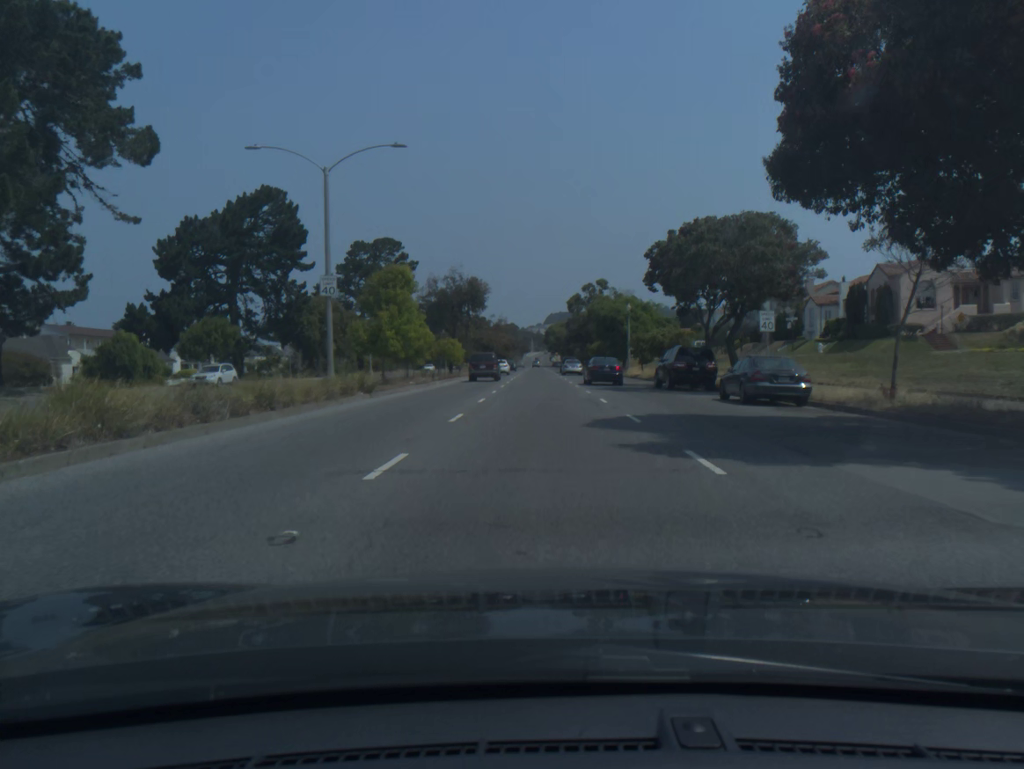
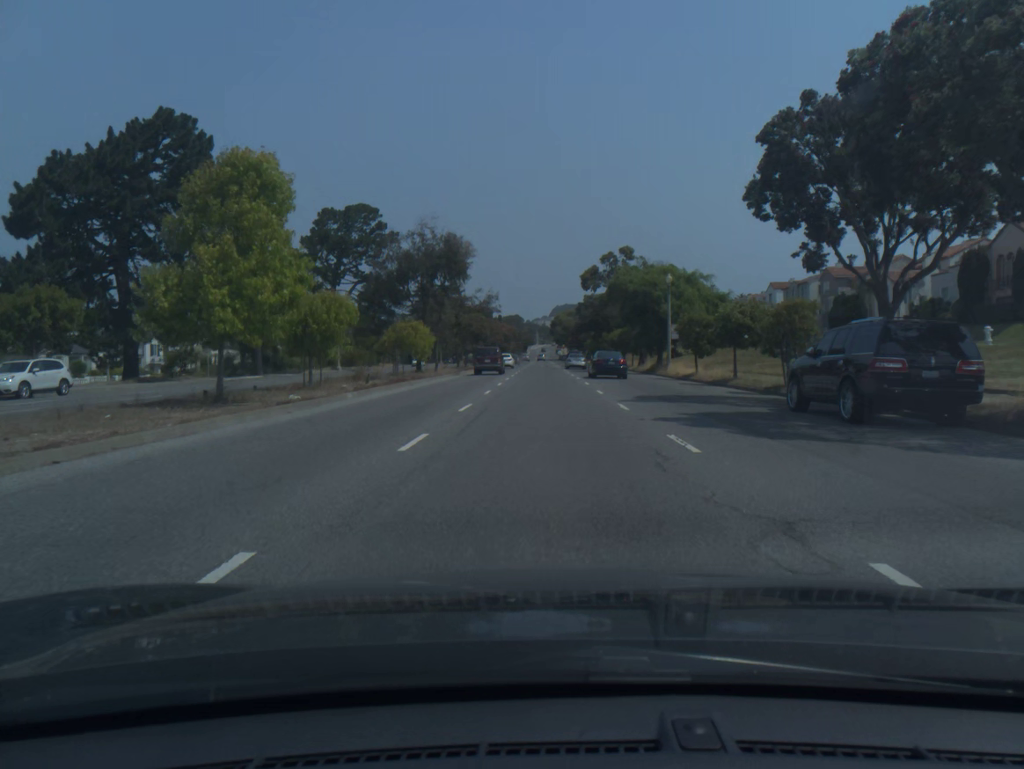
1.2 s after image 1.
(-0.1, +19.9) m; 0°
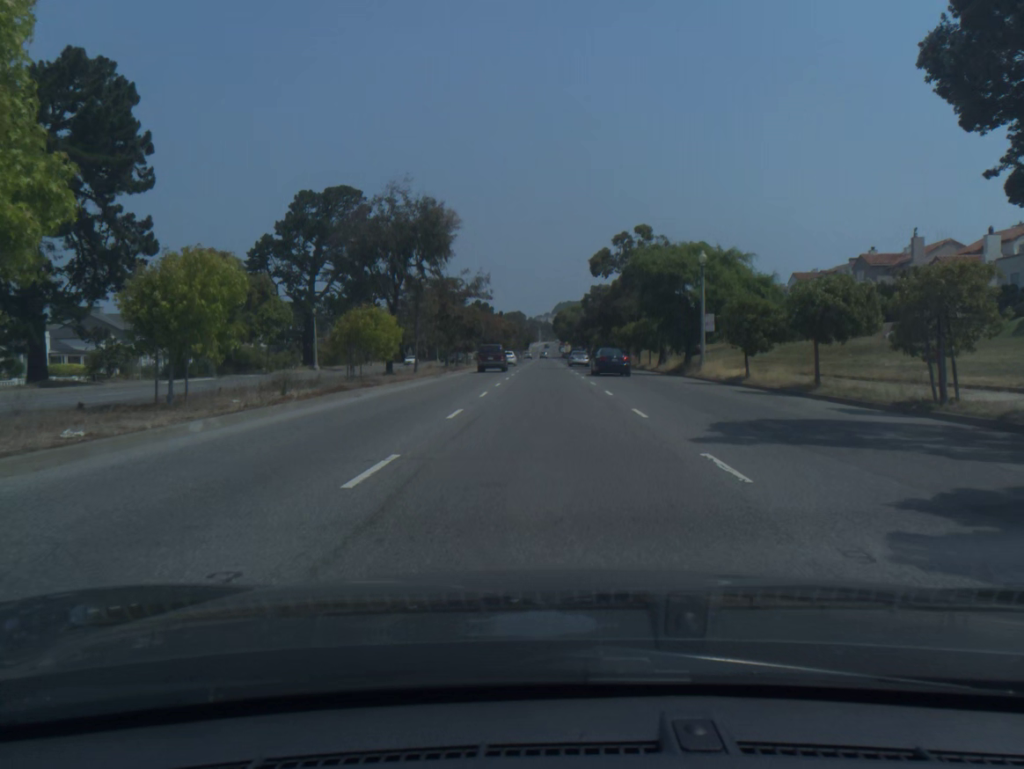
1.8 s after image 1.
(0.0, +10.0) m; 0°
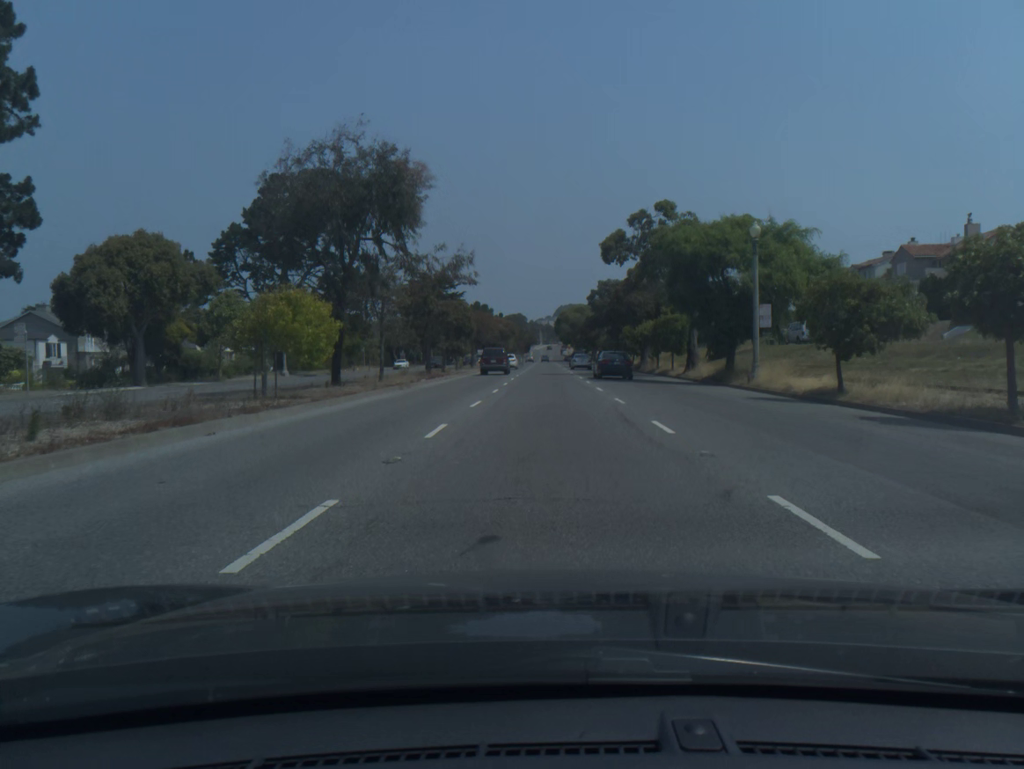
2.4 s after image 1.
(0.0, +10.1) m; 0°
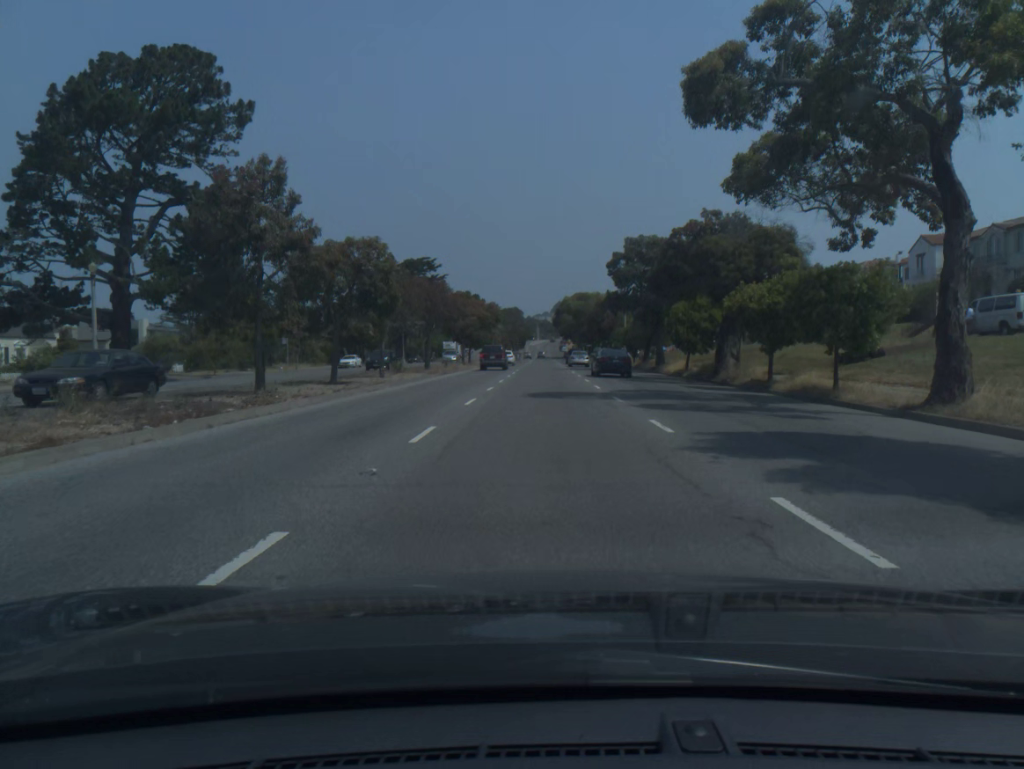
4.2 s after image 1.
(+0.1, +30.0) m; 0°
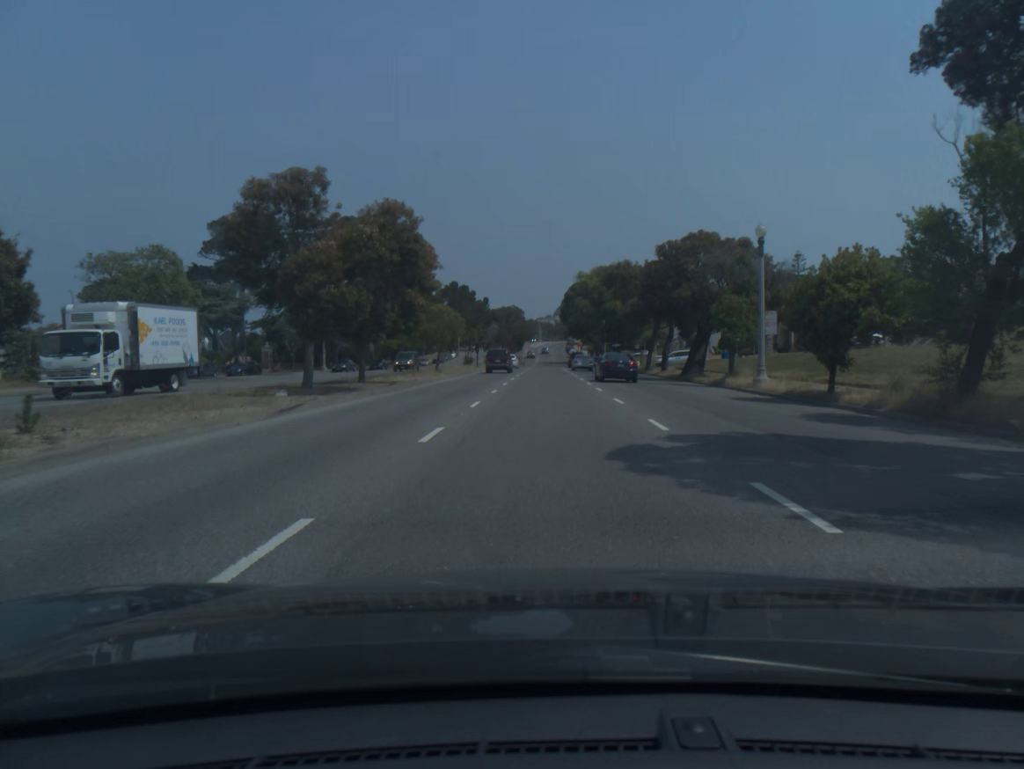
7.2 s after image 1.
(0.0, +49.8) m; 0°
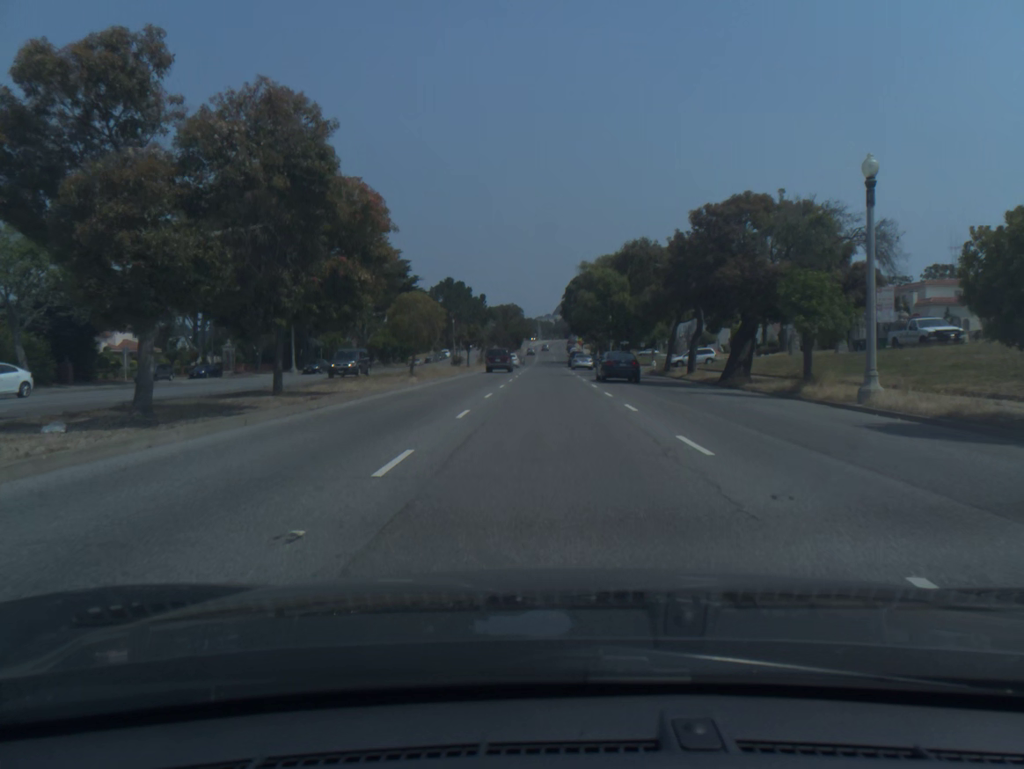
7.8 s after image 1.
(0.0, +10.4) m; 0°
